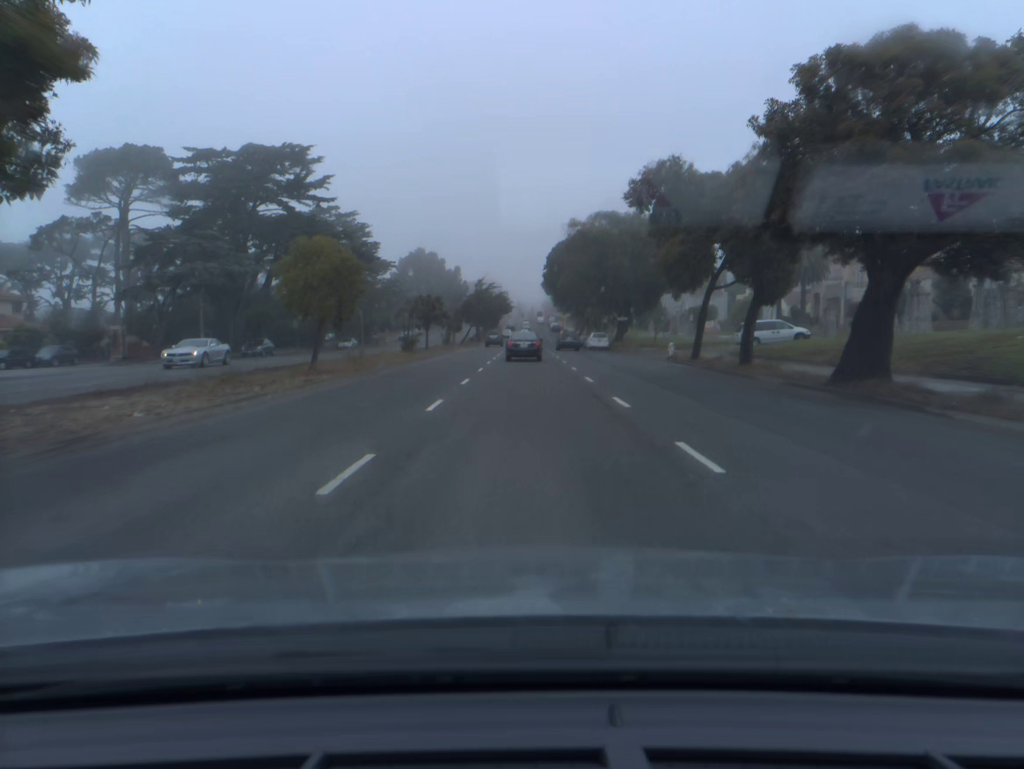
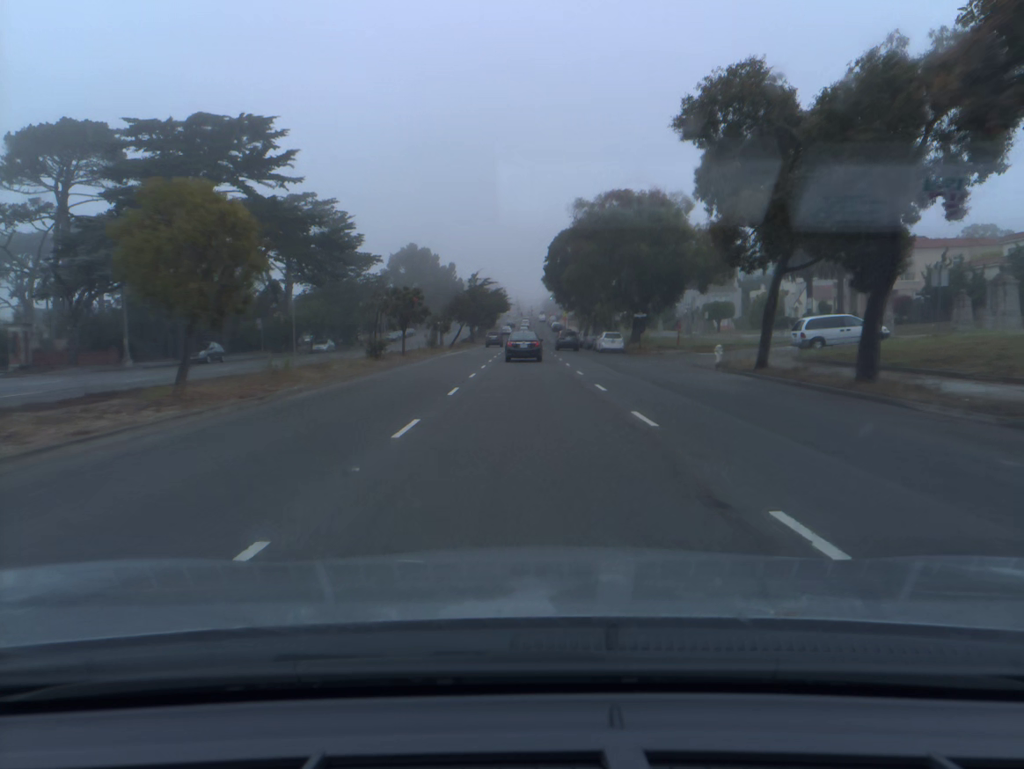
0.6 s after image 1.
(0.0, +10.8) m; 0°
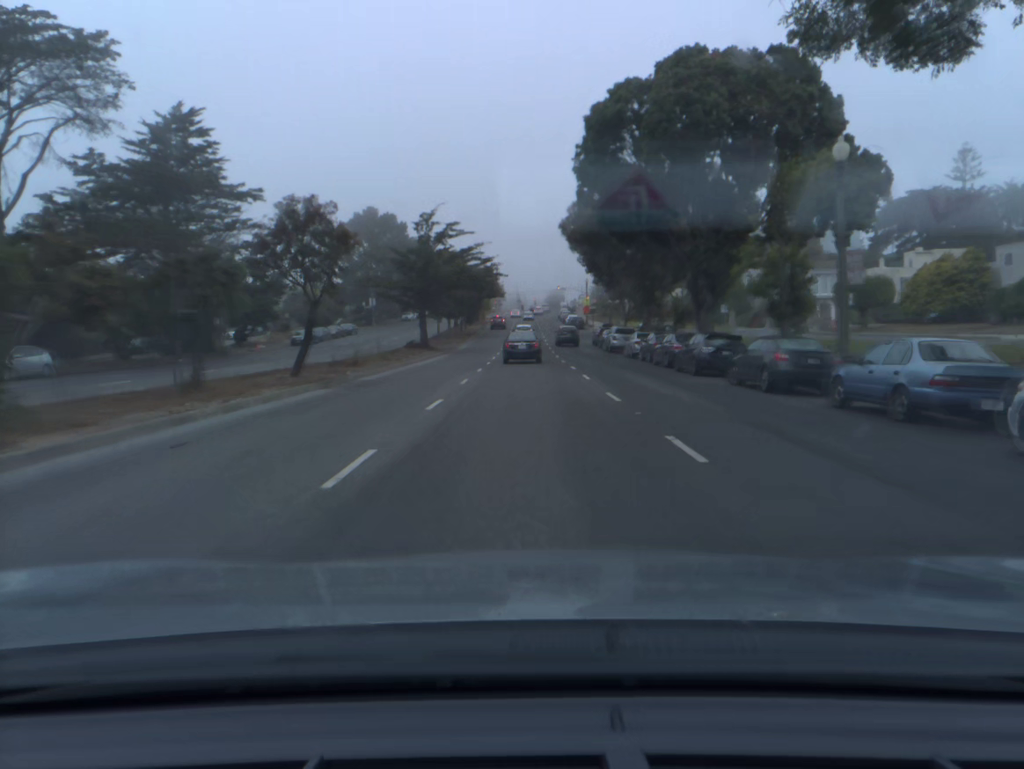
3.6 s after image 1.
(0.0, +53.7) m; 0°
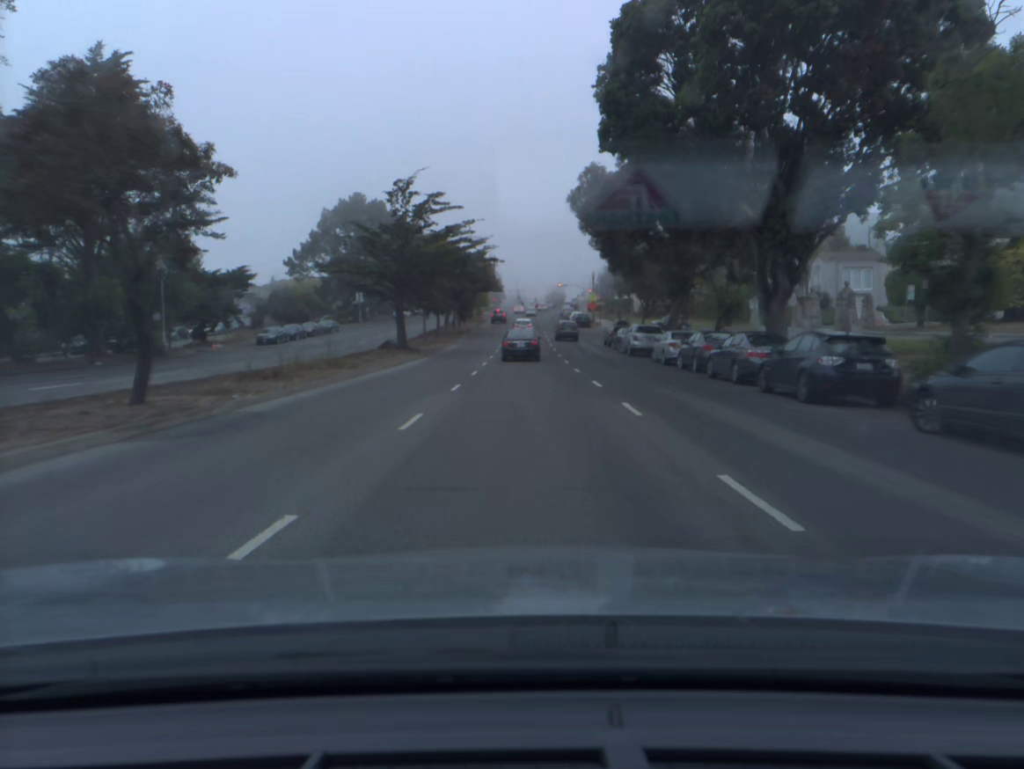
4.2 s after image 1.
(0.0, +10.5) m; 0°
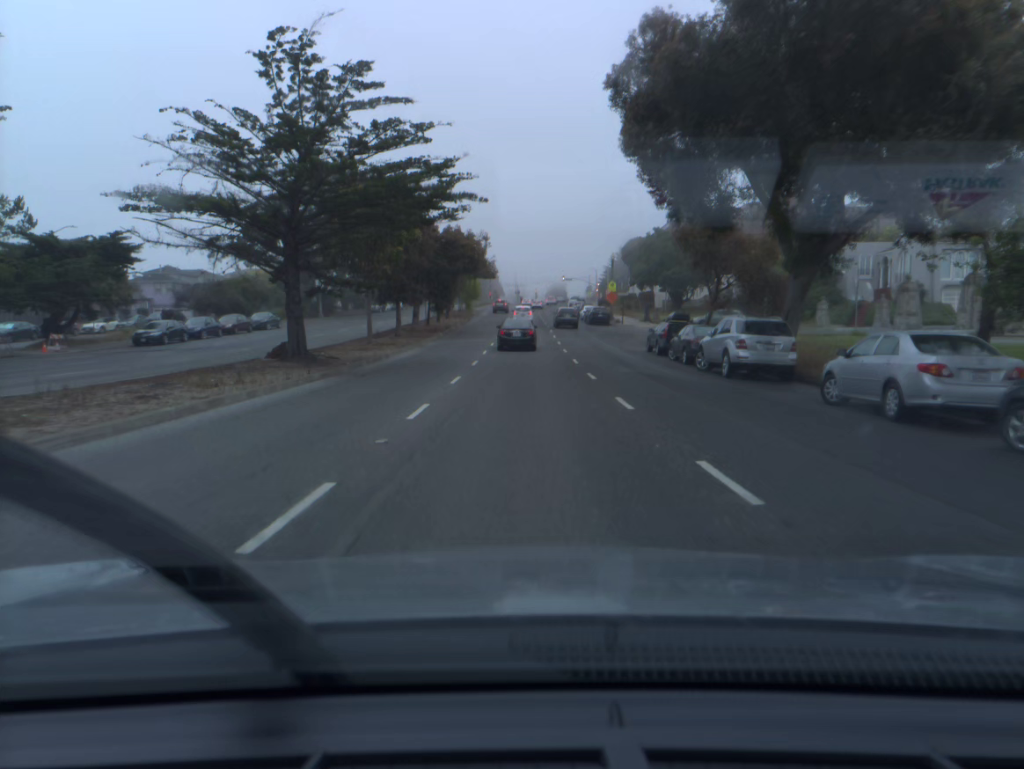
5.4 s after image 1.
(0.0, +20.8) m; 0°
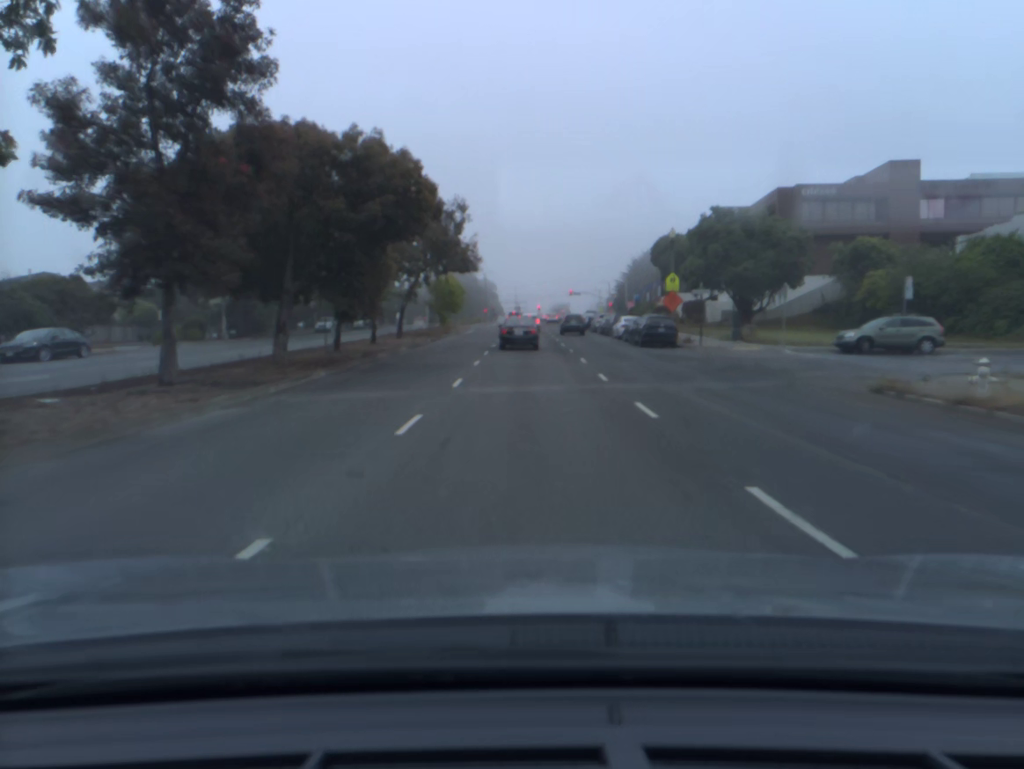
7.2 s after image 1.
(0.0, +30.8) m; 0°
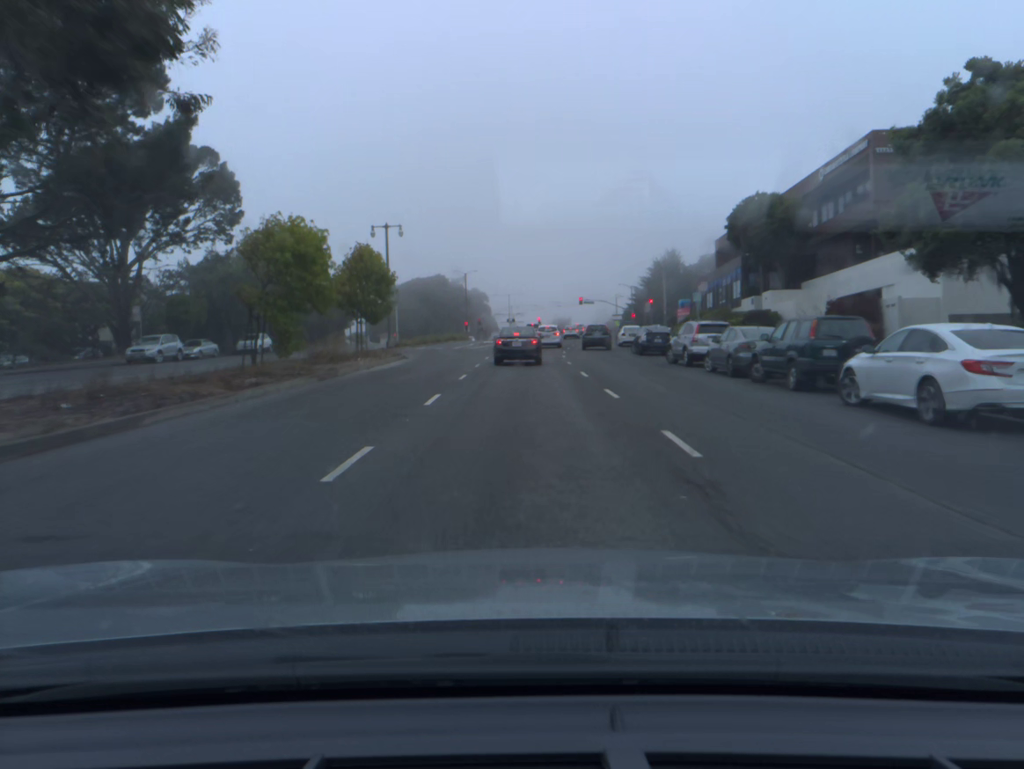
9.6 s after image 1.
(+0.2, +39.0) m; 0°
